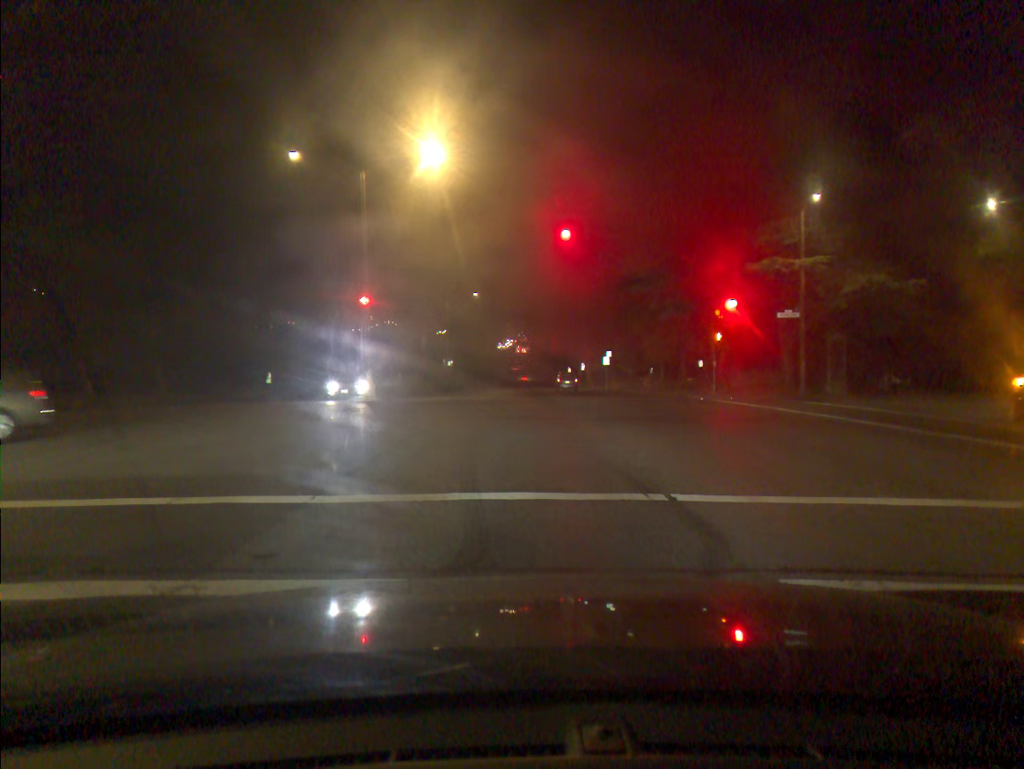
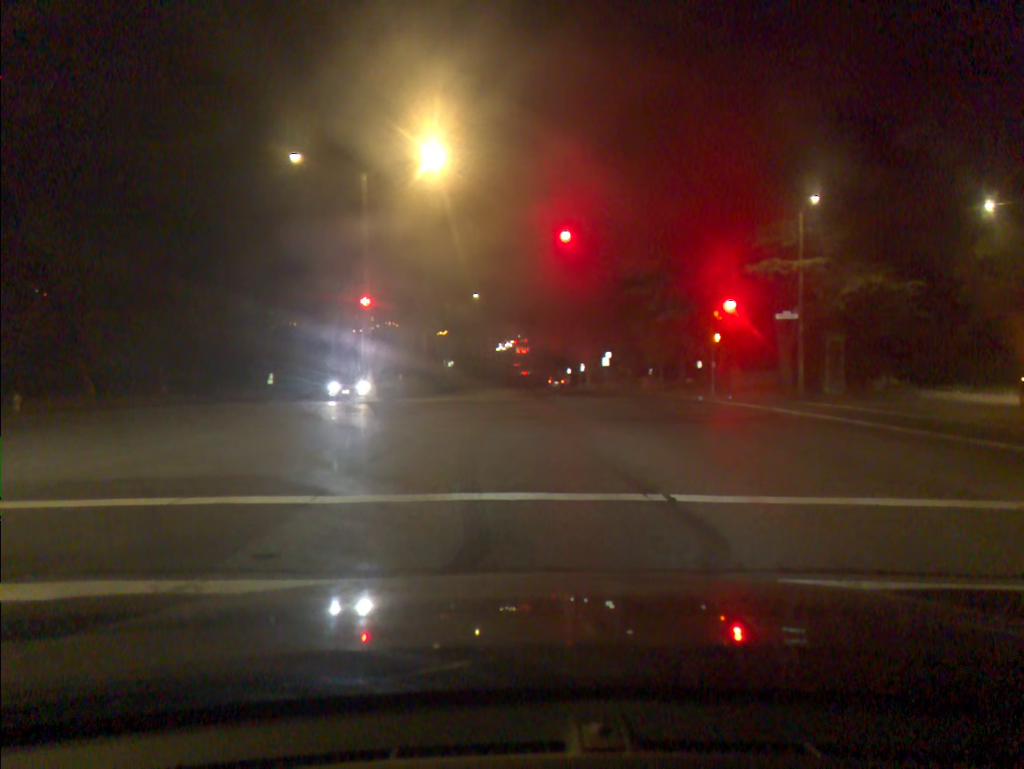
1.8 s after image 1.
(0.0, 0.0) m; 0°
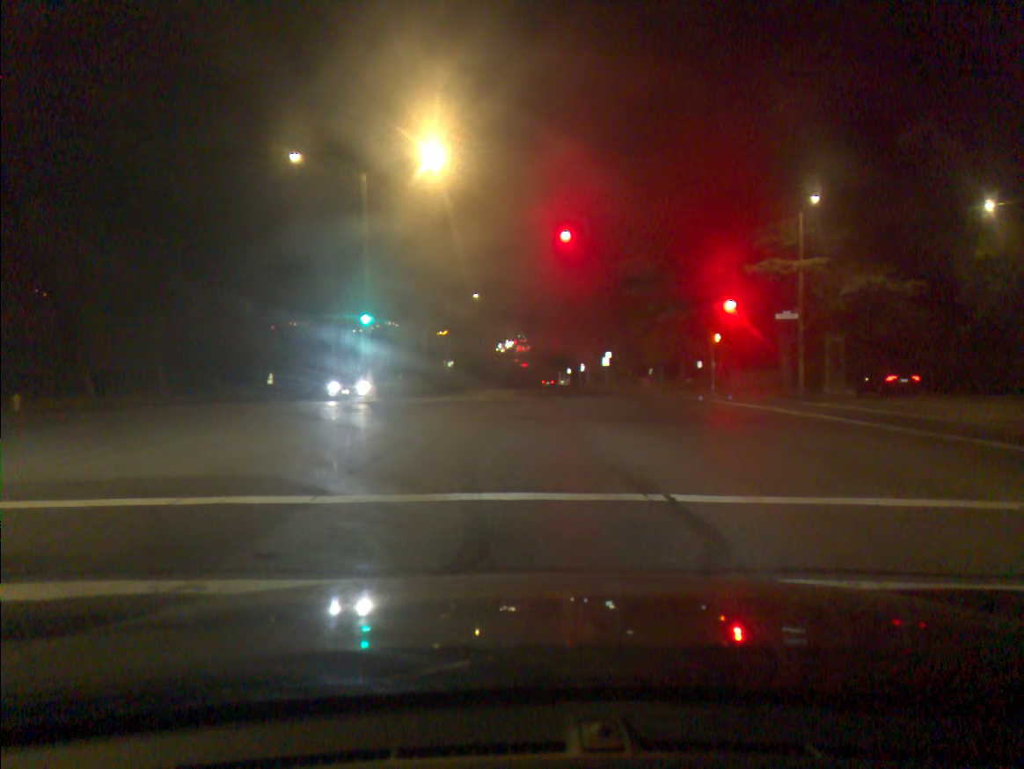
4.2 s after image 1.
(0.0, 0.0) m; 0°
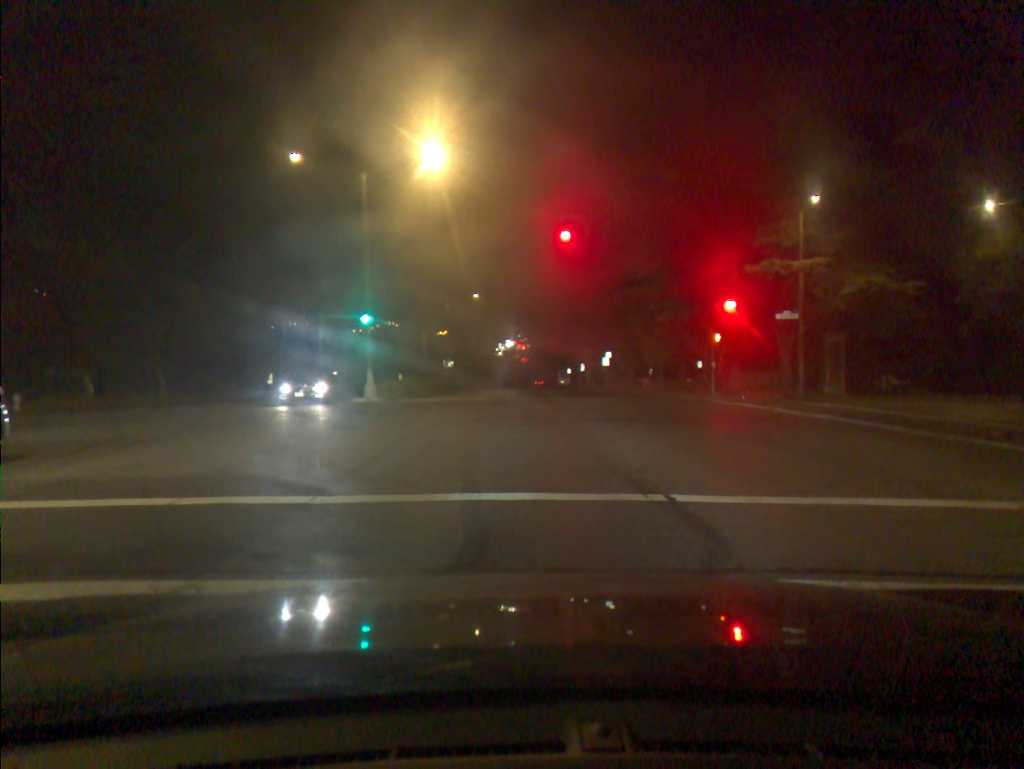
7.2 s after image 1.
(0.0, 0.0) m; 0°
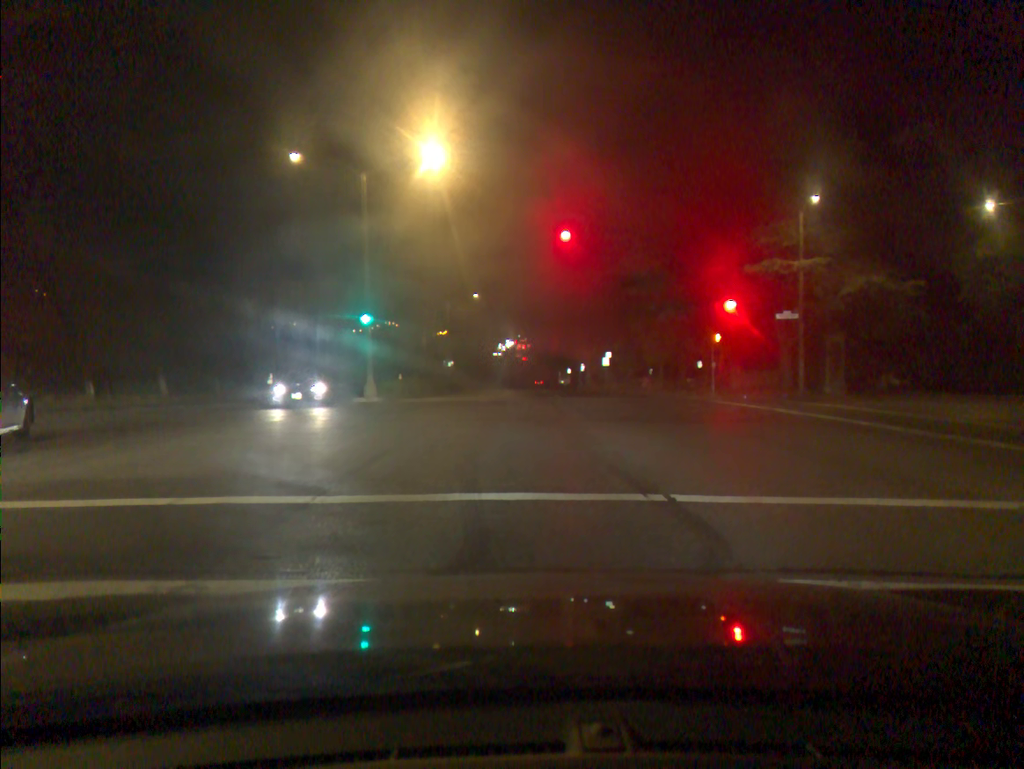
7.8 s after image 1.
(0.0, 0.0) m; 0°
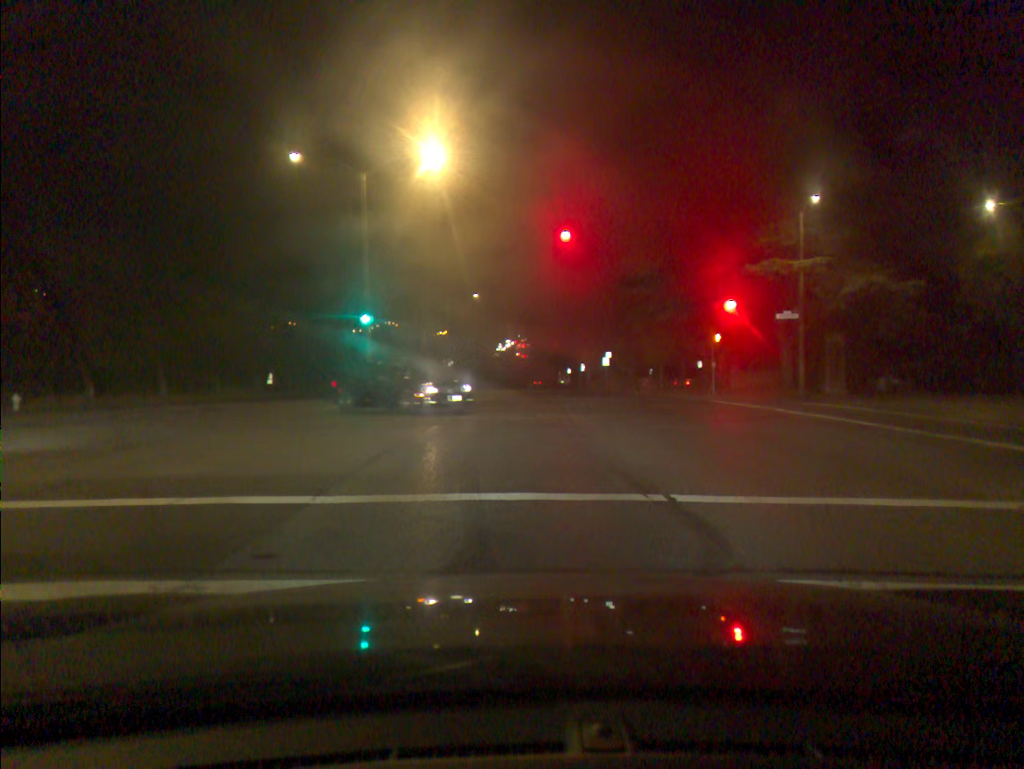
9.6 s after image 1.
(0.0, 0.0) m; 0°
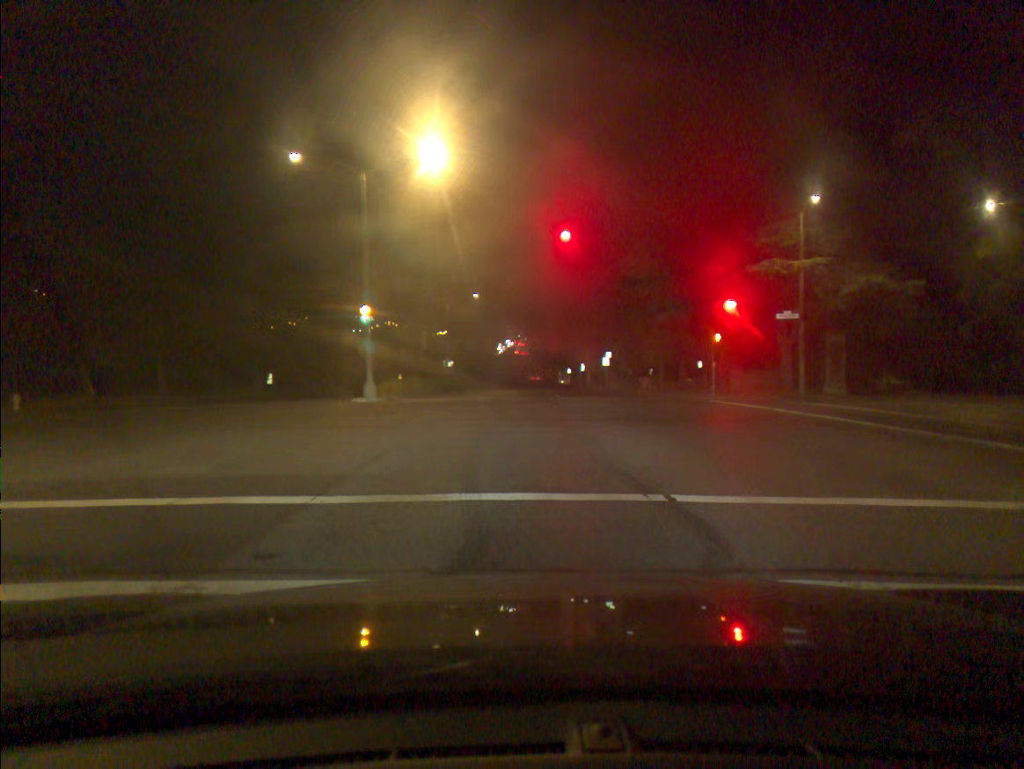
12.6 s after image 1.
(0.0, 0.0) m; 0°
